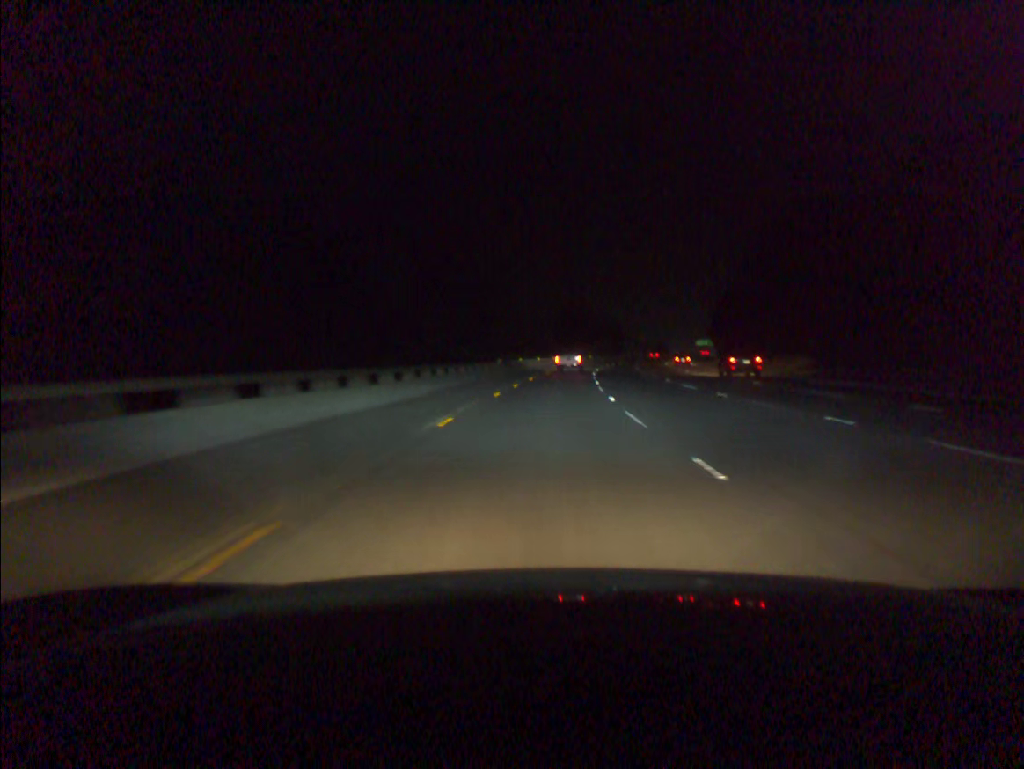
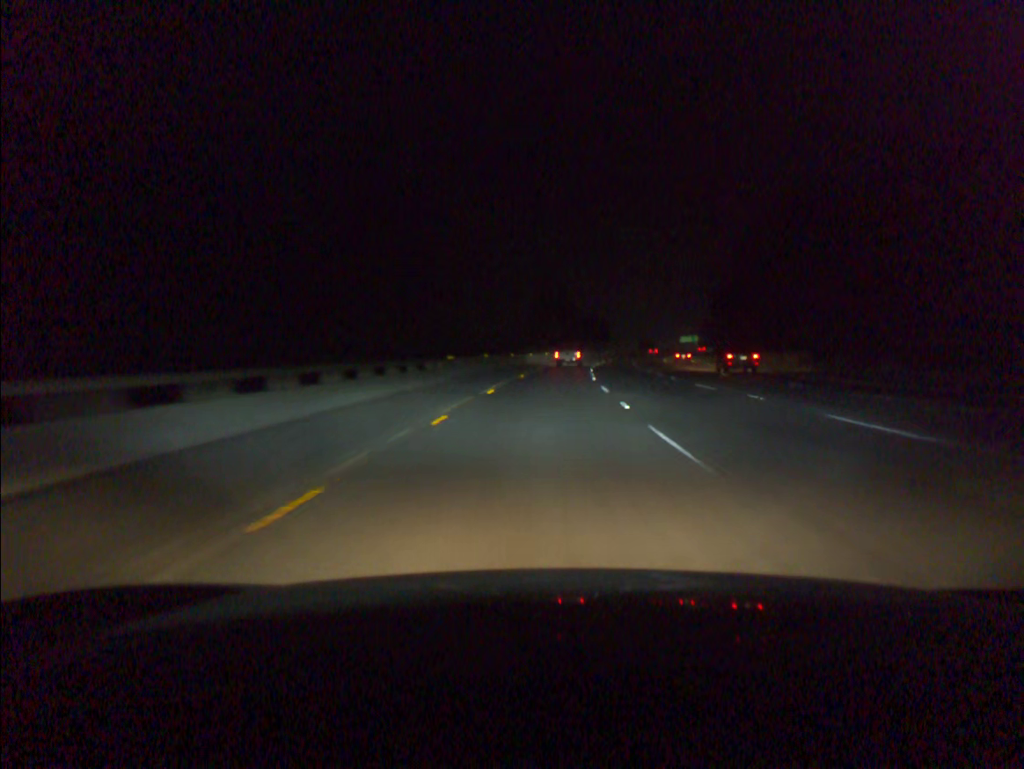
(+0.3, +19.7) m; +2°
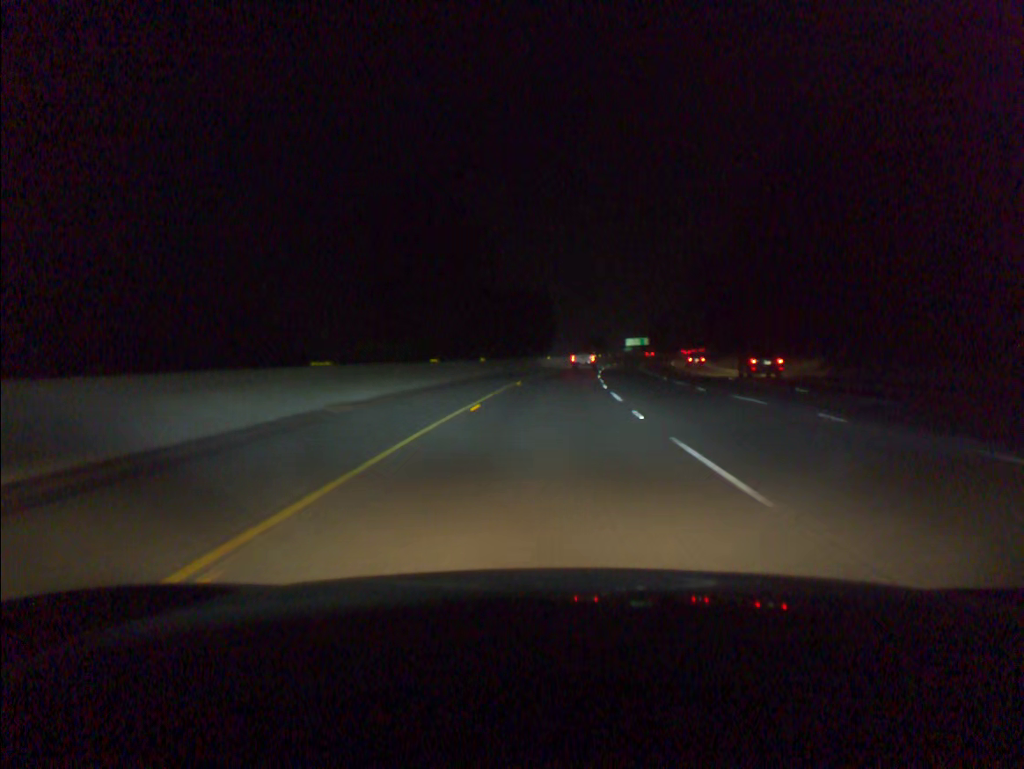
(+4.1, +78.5) m; +6°
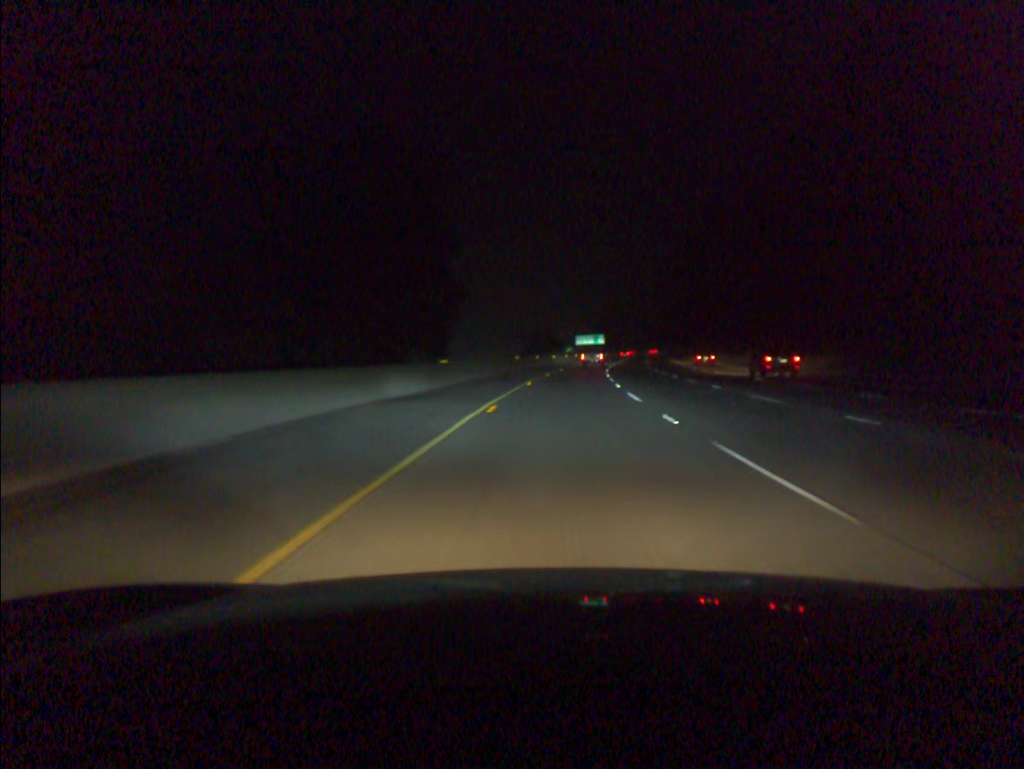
(+2.4, +58.8) m; +5°
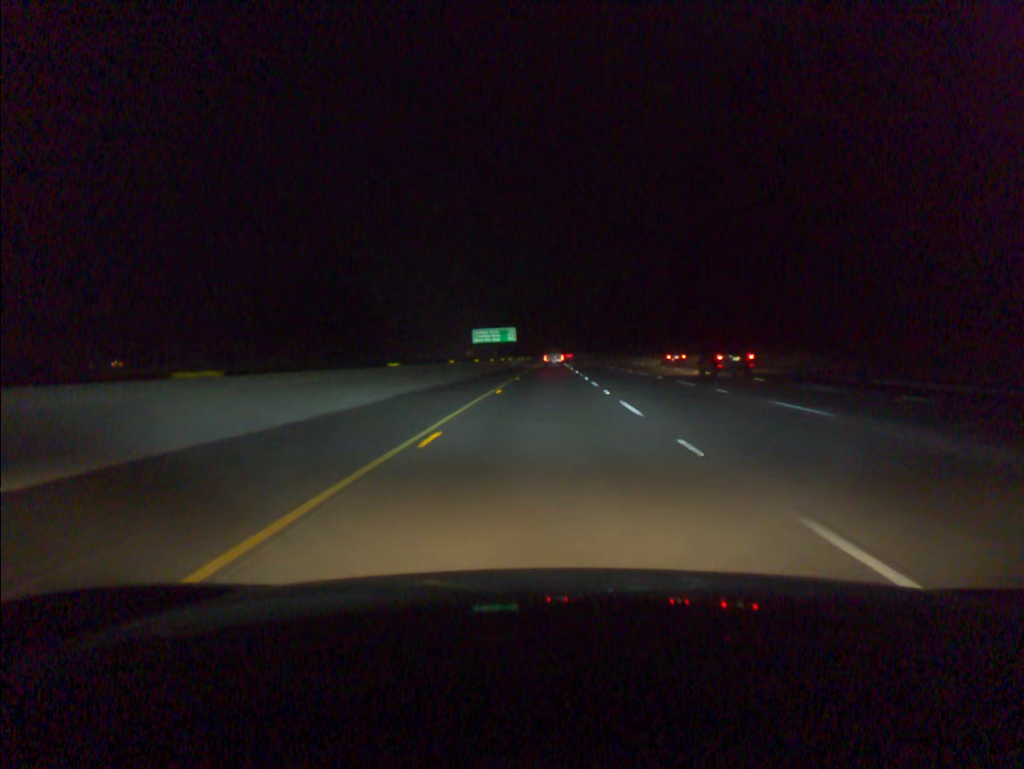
(+5.1, +78.2) m; +7°
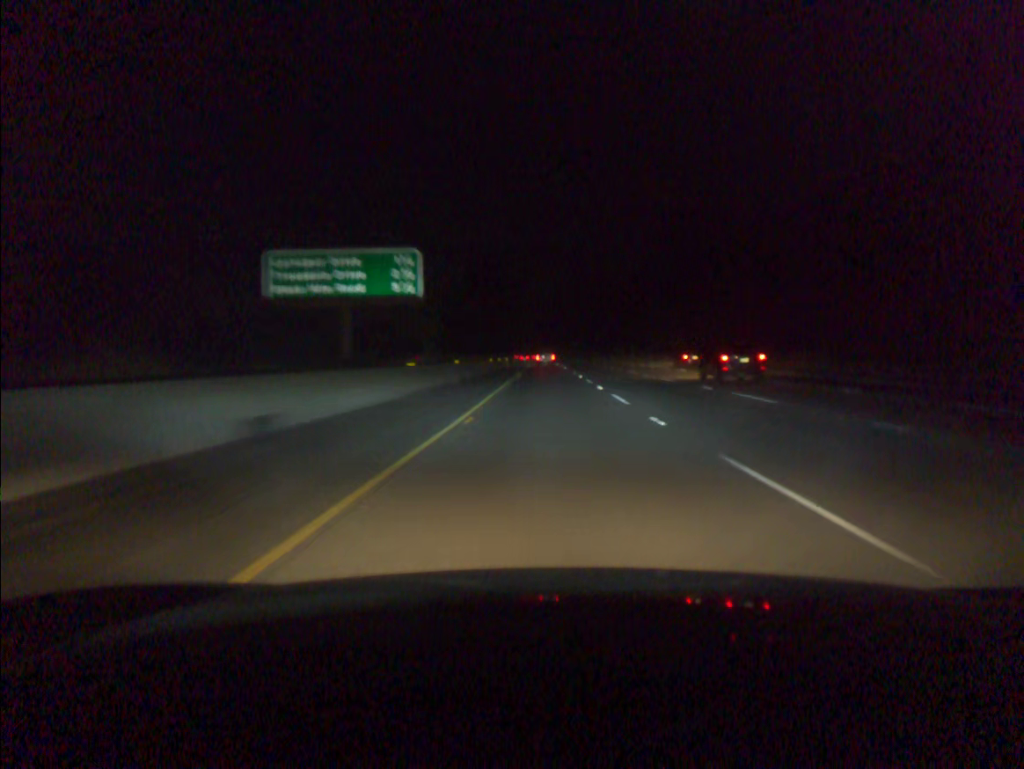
(+1.0, +98.3) m; +1°
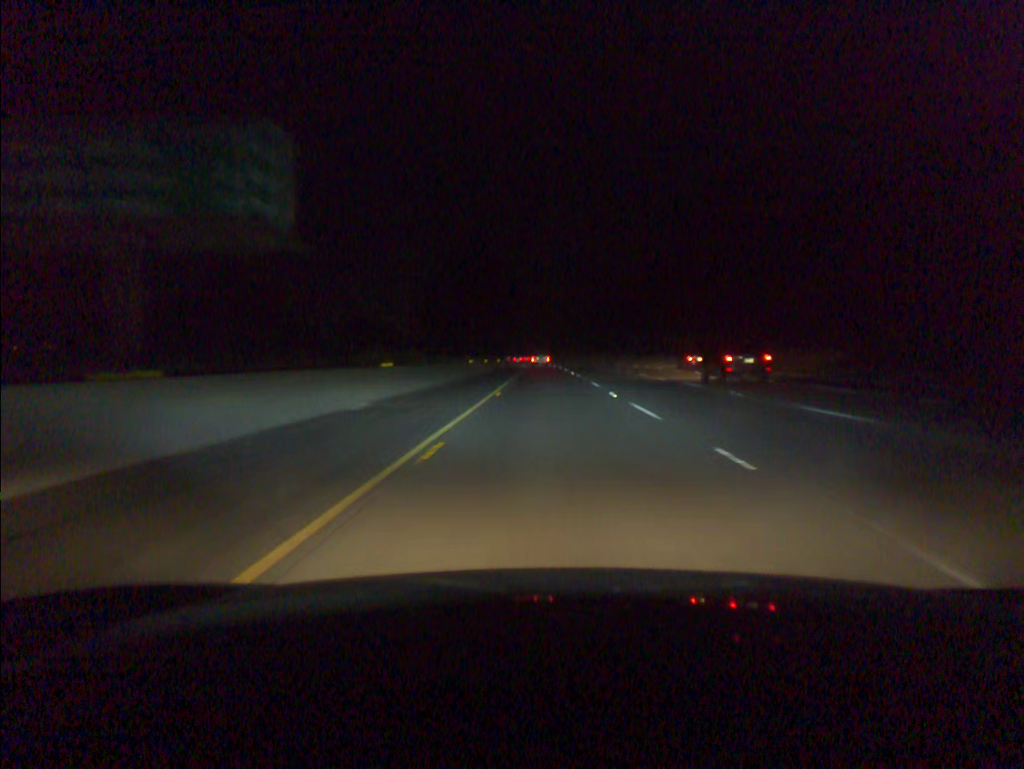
(0.0, +19.9) m; 0°
